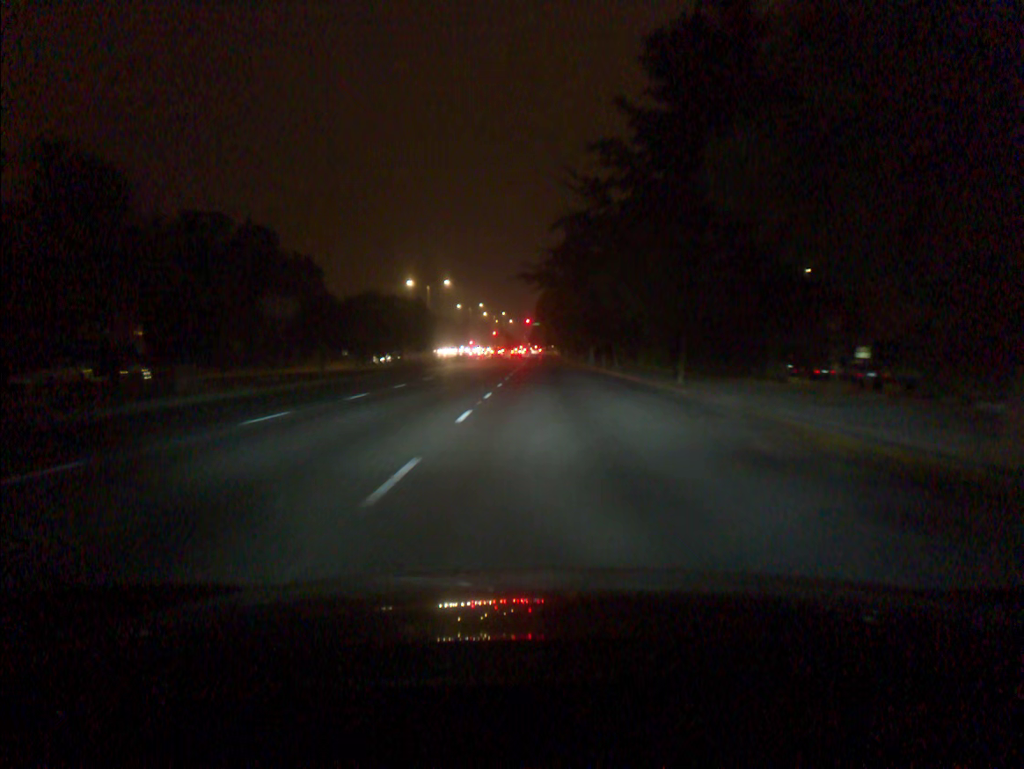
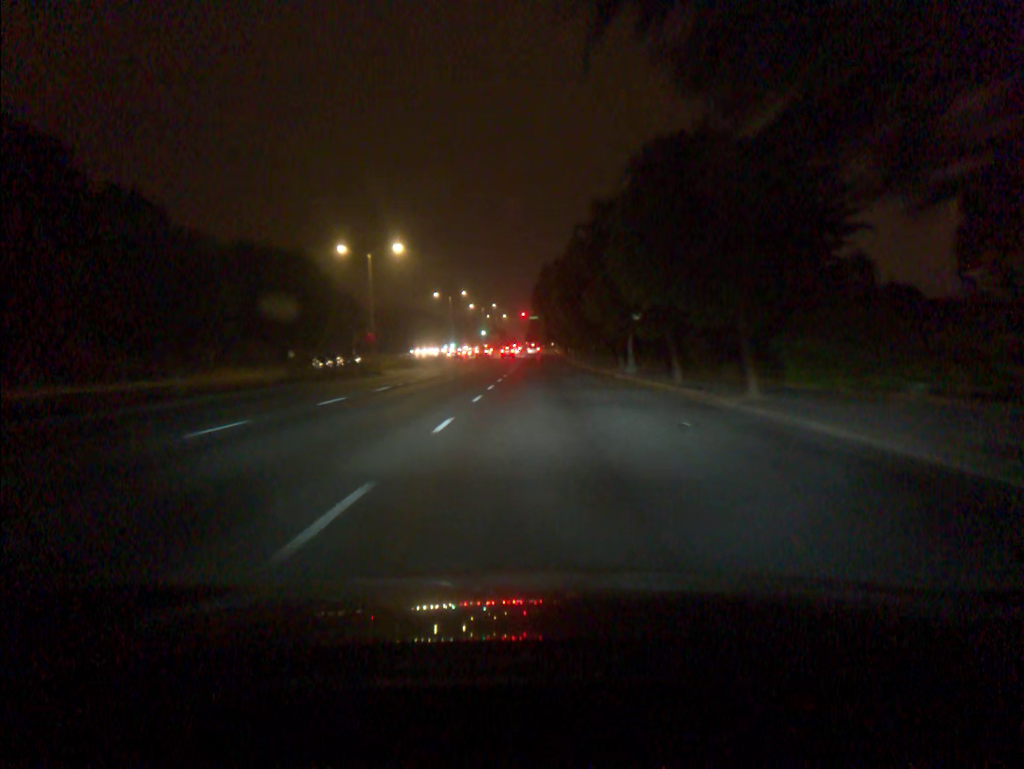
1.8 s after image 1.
(0.0, +30.6) m; 0°
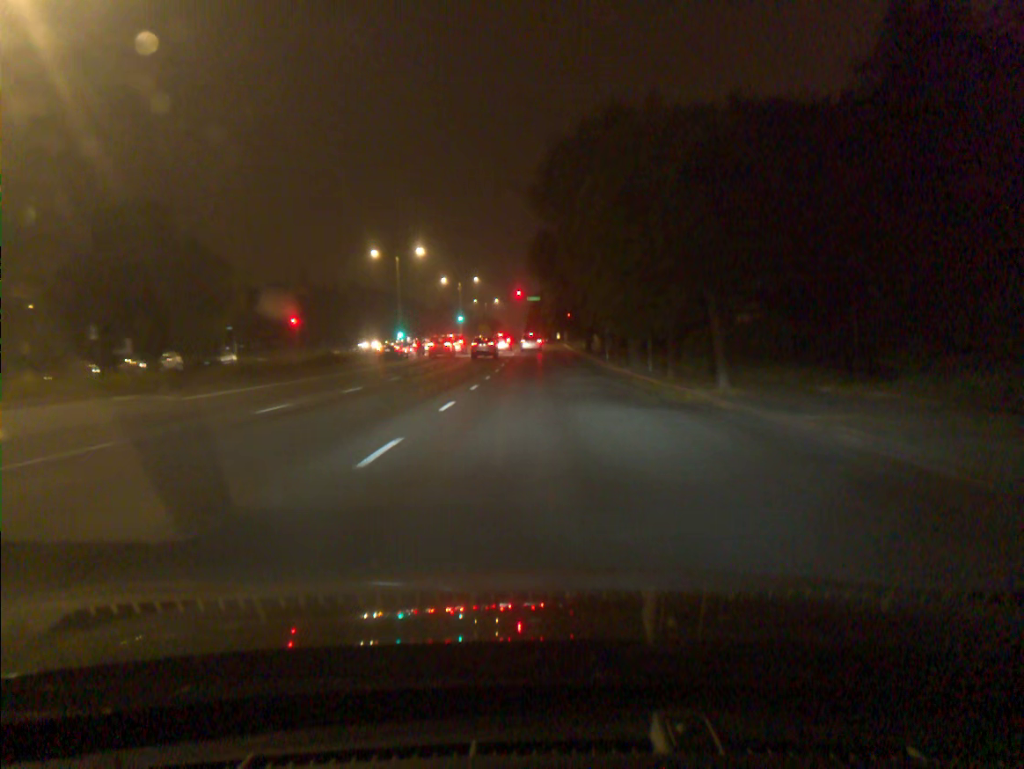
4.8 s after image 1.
(0.0, +46.7) m; 0°
